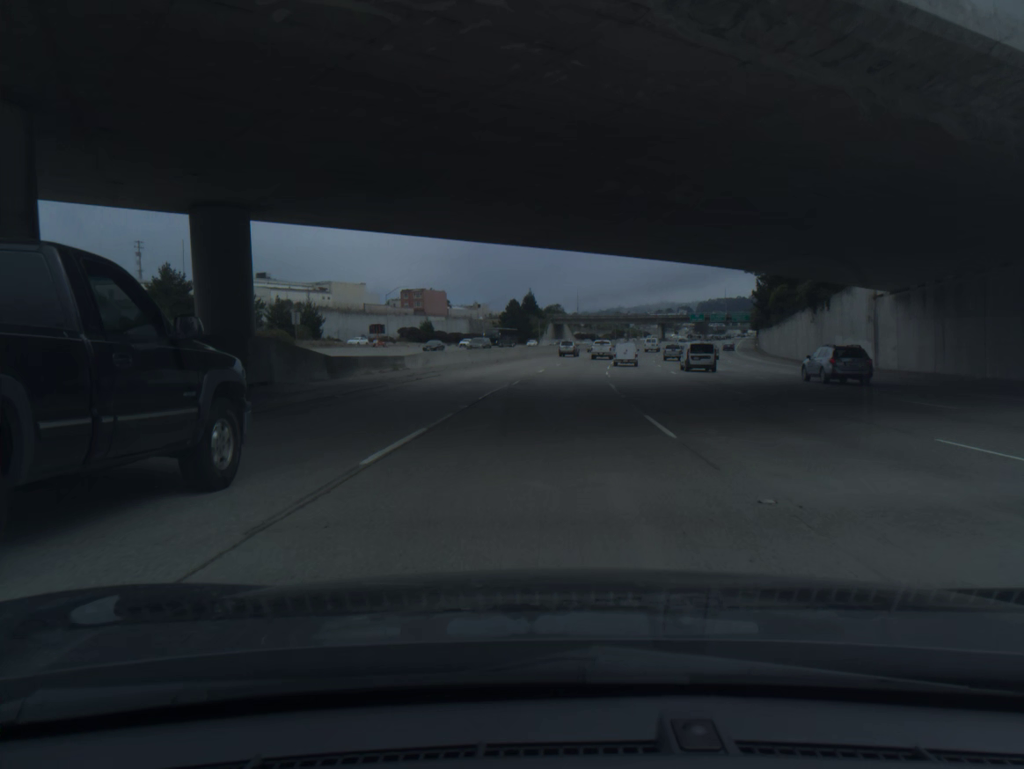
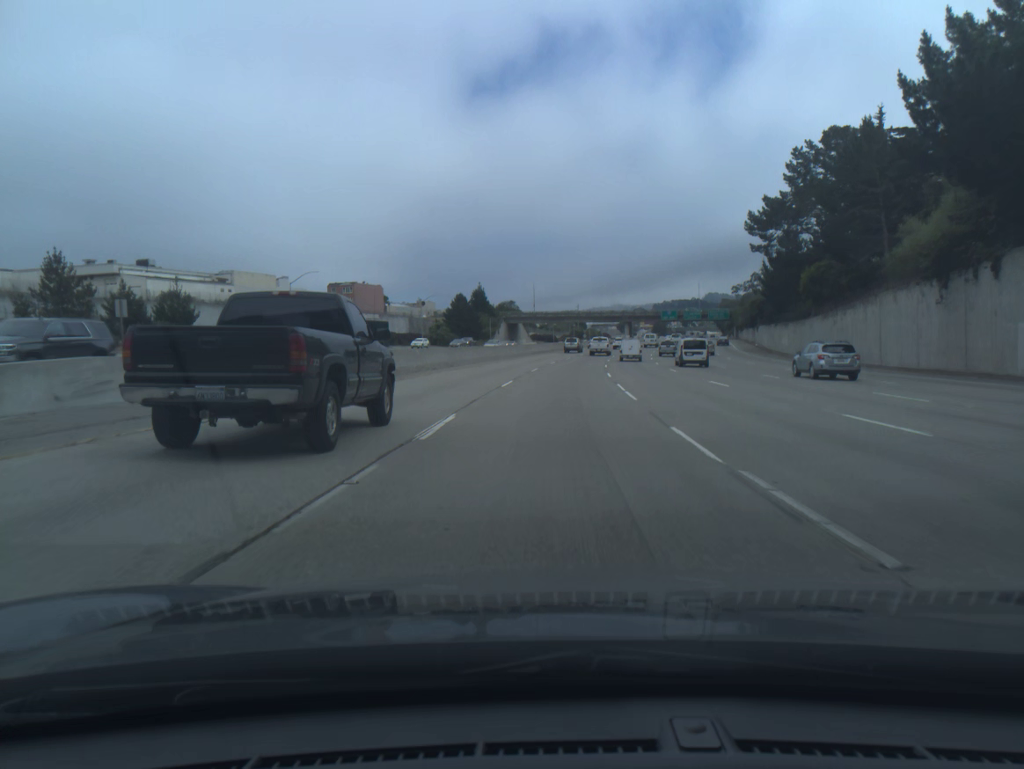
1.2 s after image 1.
(+0.8, +31.7) m; +3°
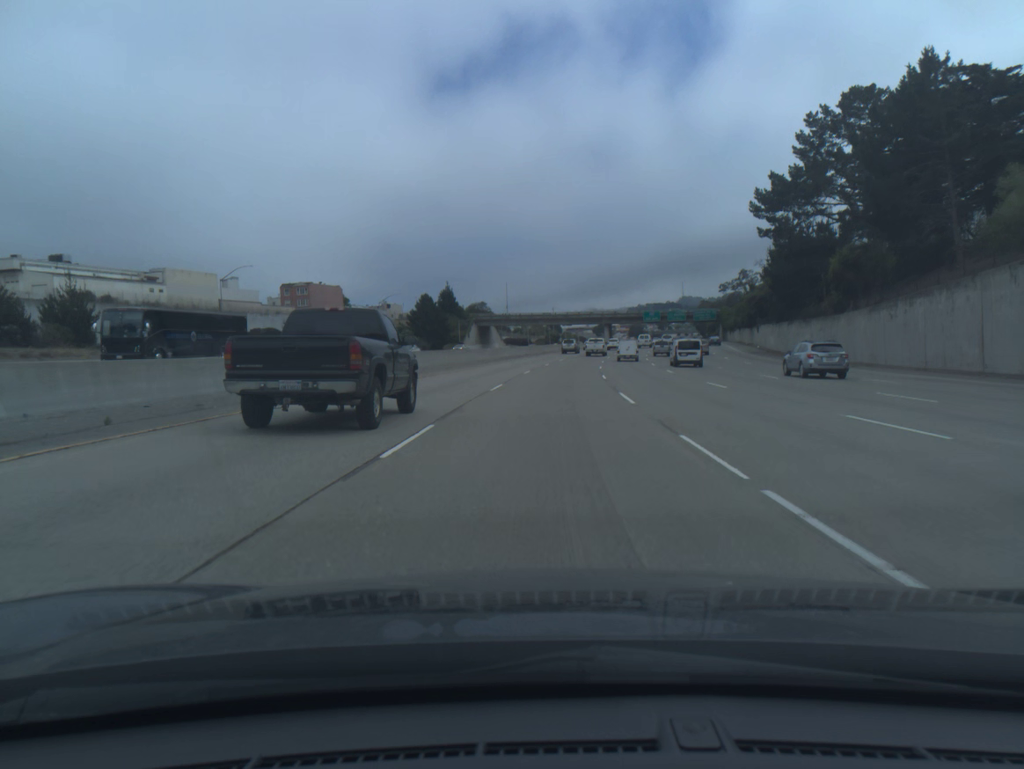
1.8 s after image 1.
(+0.3, +15.8) m; +2°
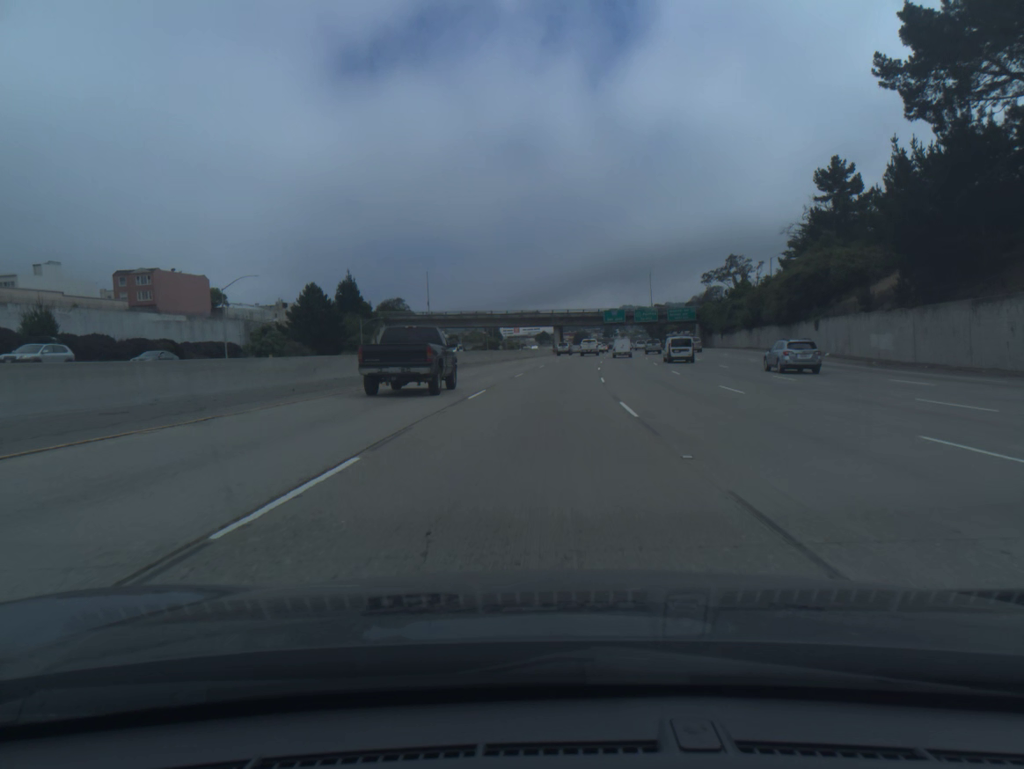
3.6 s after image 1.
(+1.9, +47.4) m; +4°
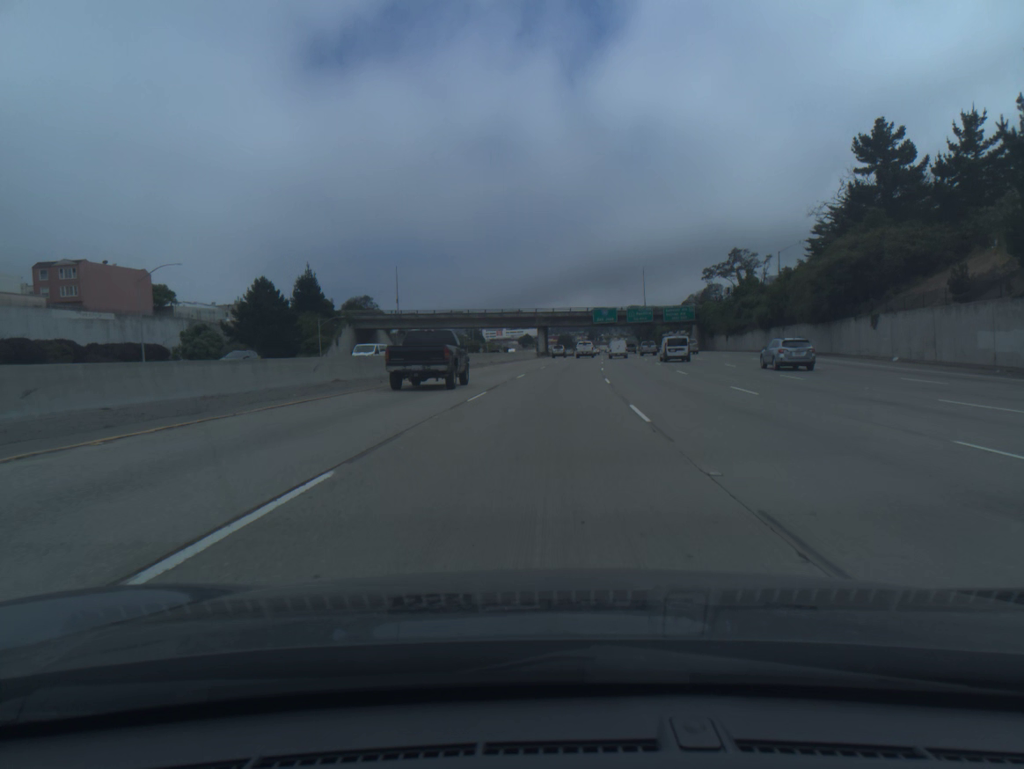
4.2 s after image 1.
(+0.2, +15.7) m; +1°
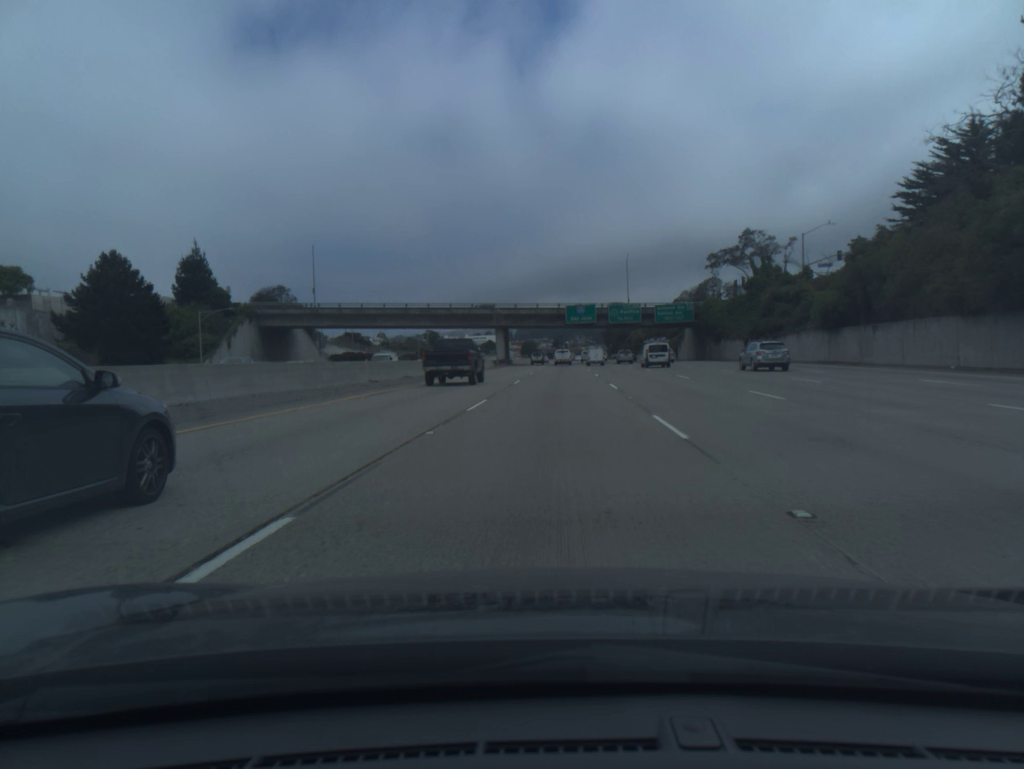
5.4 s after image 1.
(+0.7, +31.4) m; +3°
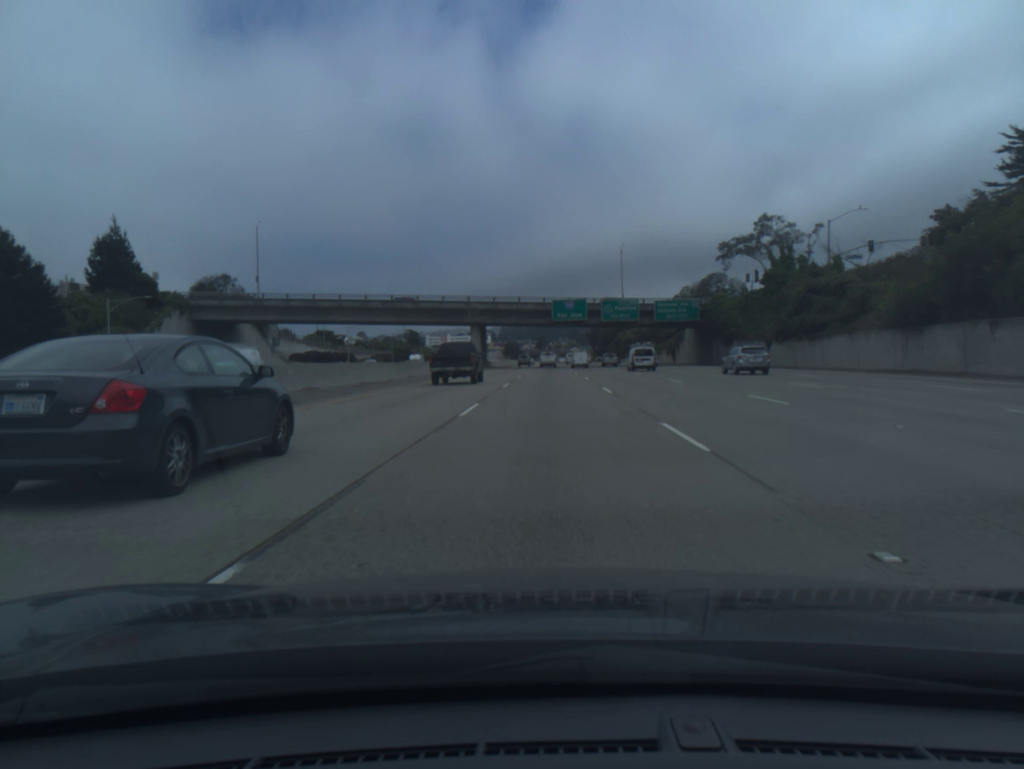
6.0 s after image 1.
(+0.2, +15.8) m; +1°
